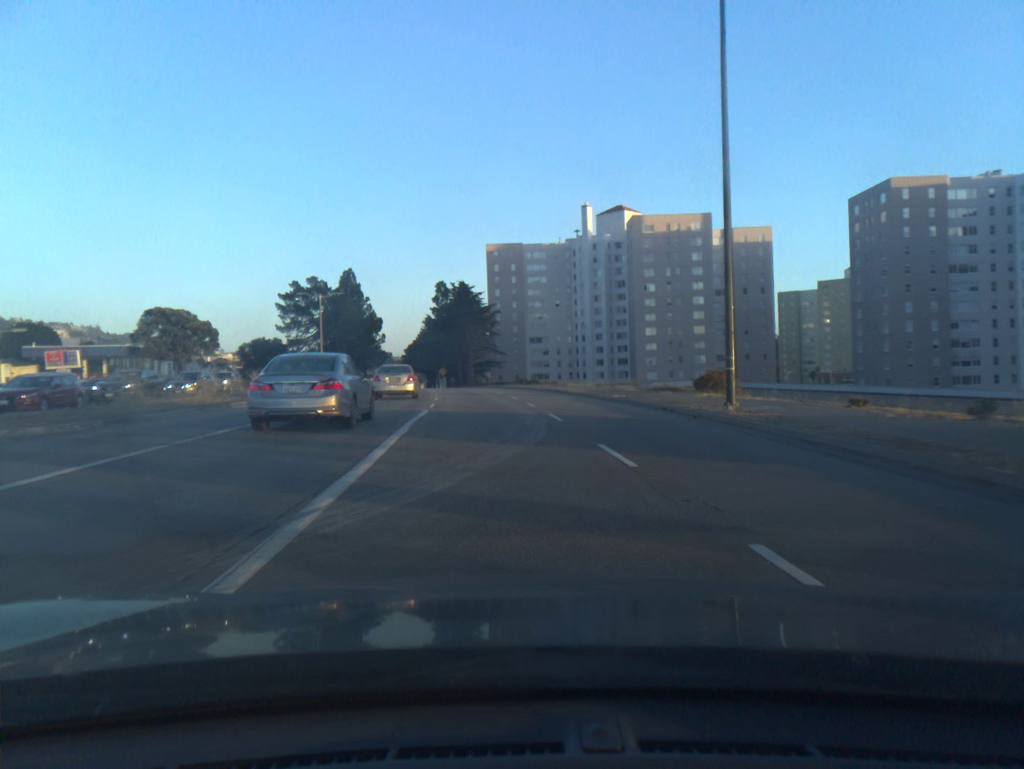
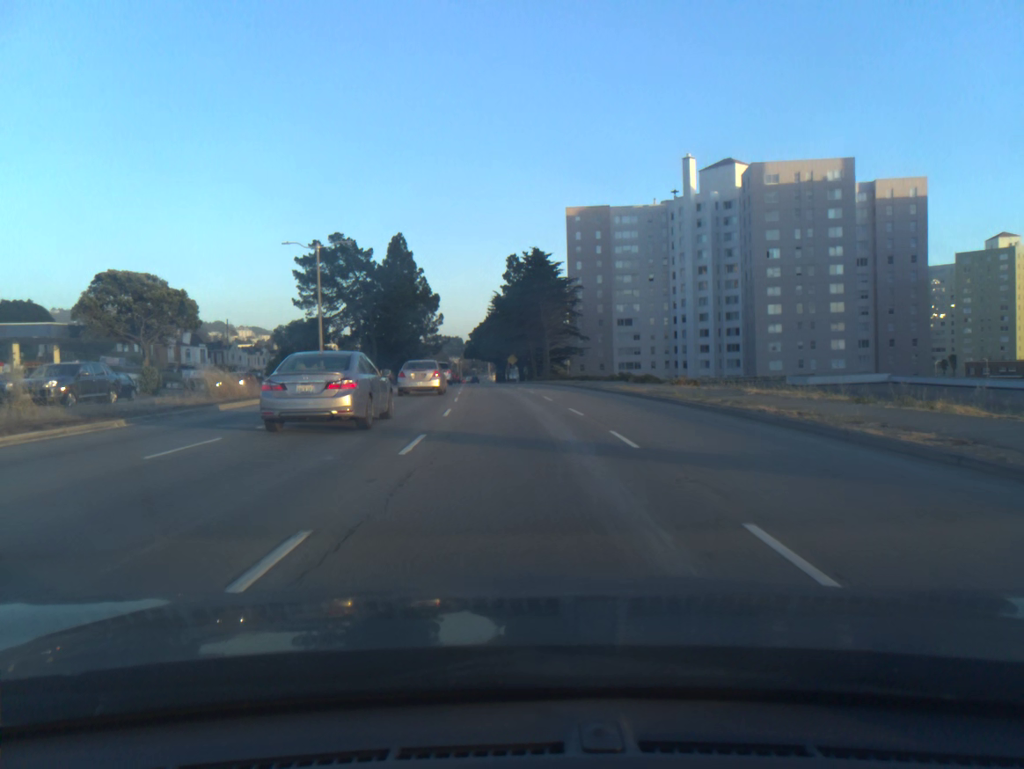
(-1.5, +27.6) m; -6°
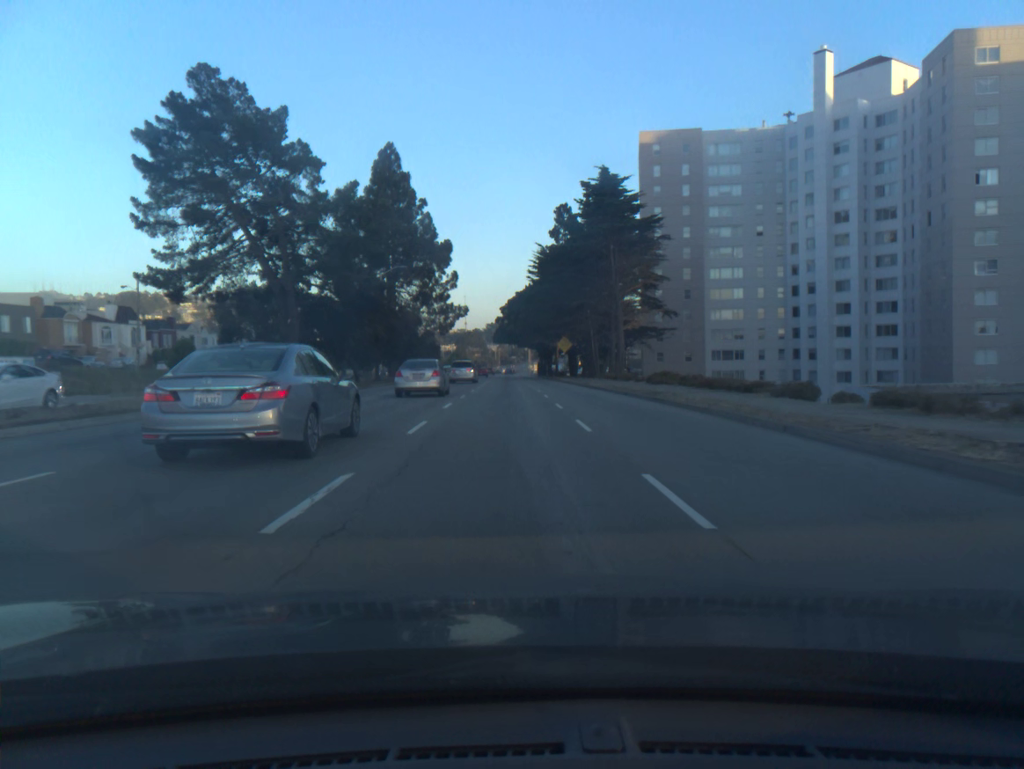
(-1.4, +41.5) m; -3°
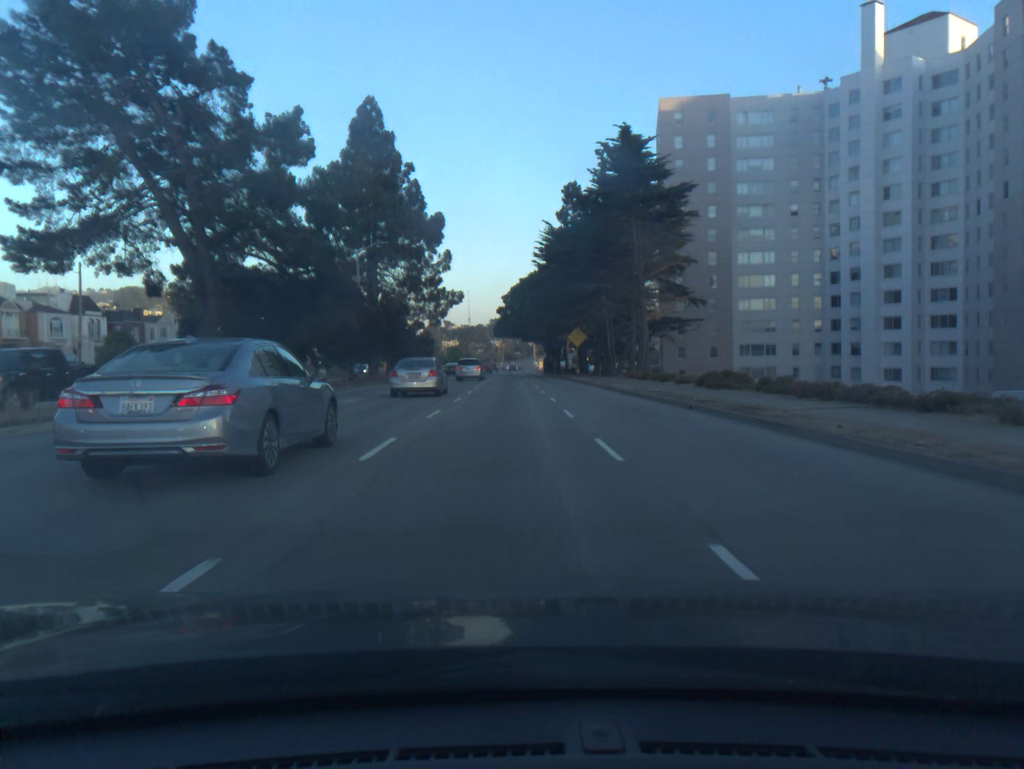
(0.0, +11.2) m; 0°
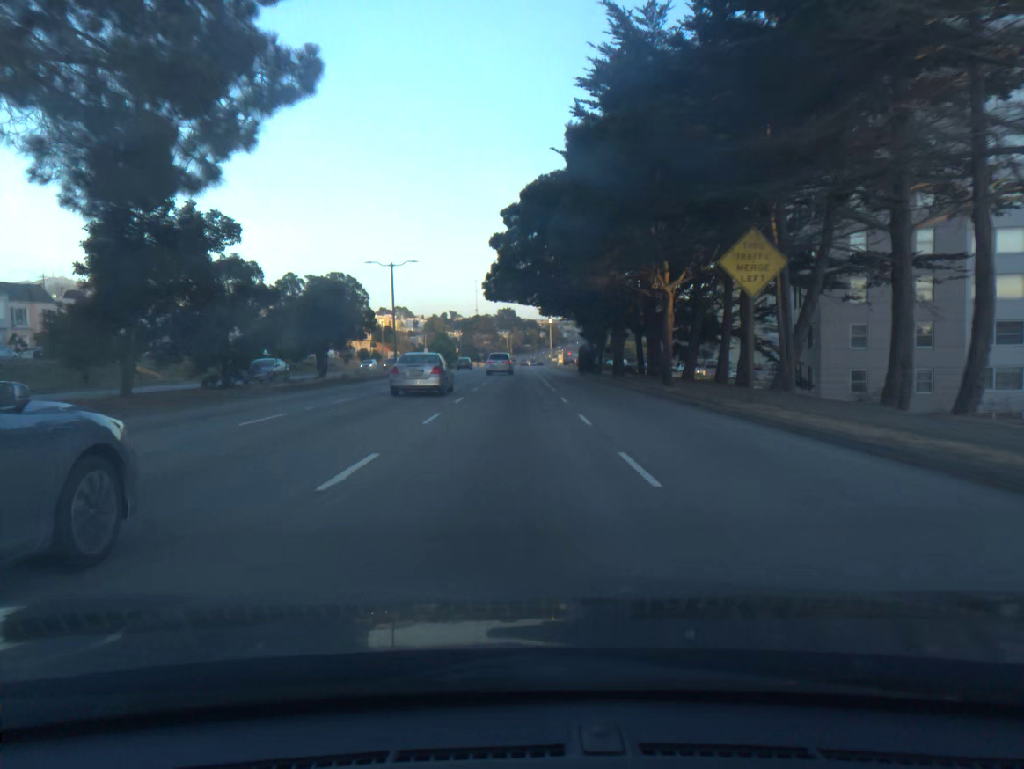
(-0.5, +46.9) m; -1°
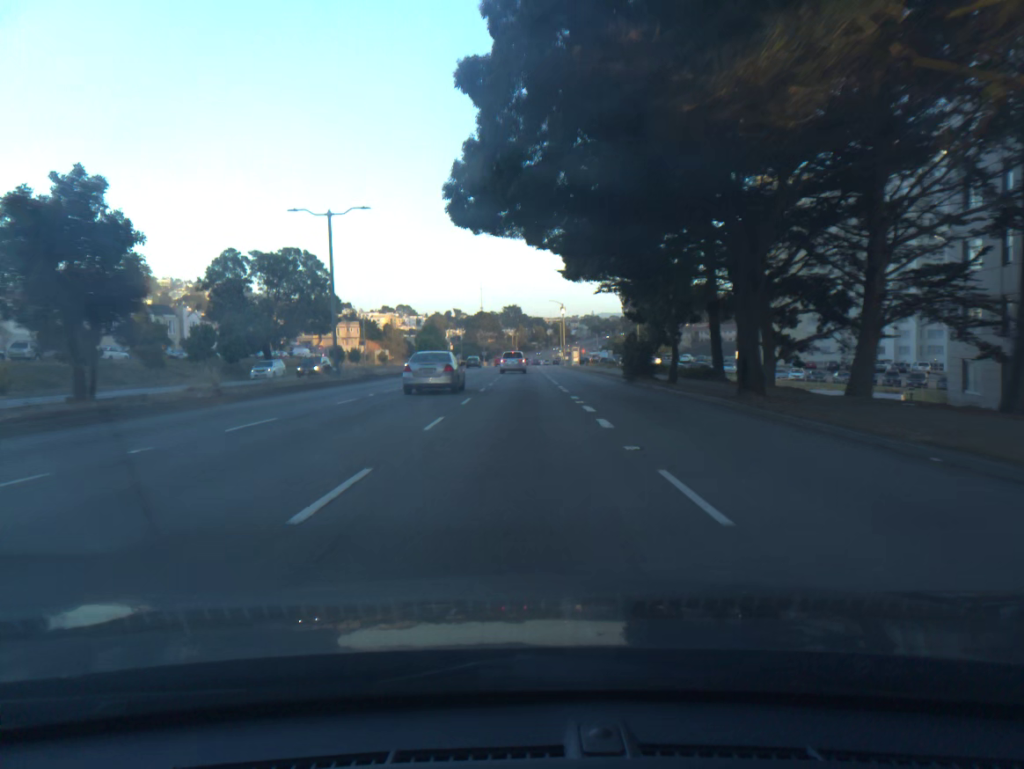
(0.0, +23.9) m; 0°
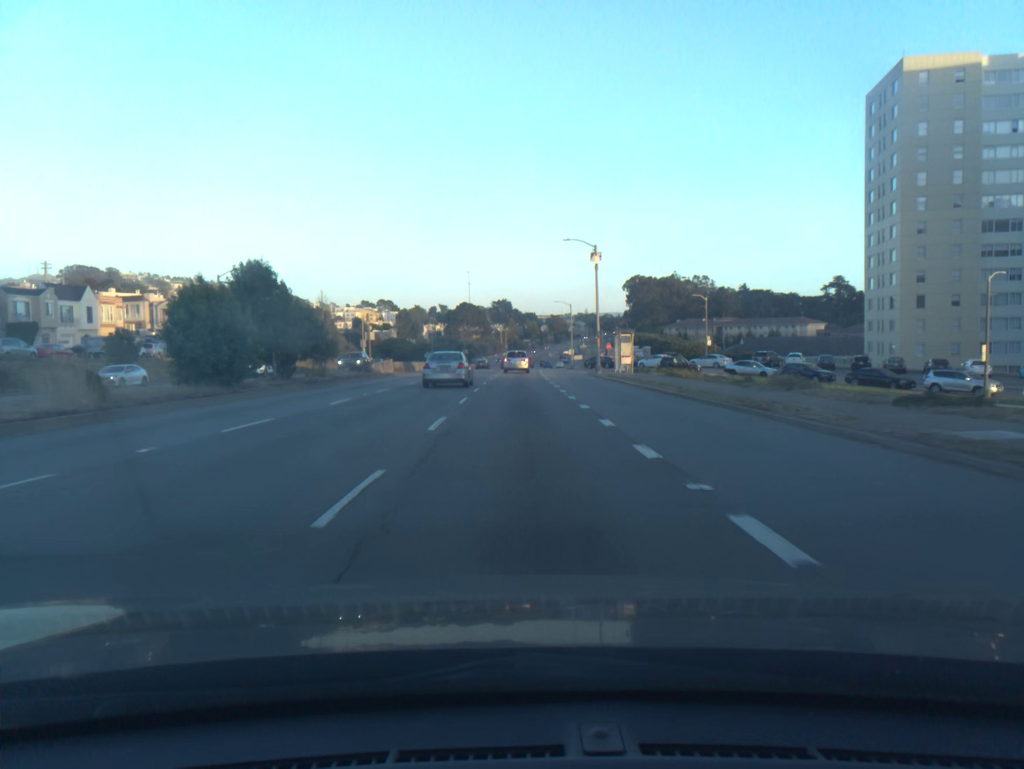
(+0.1, +59.6) m; 0°
